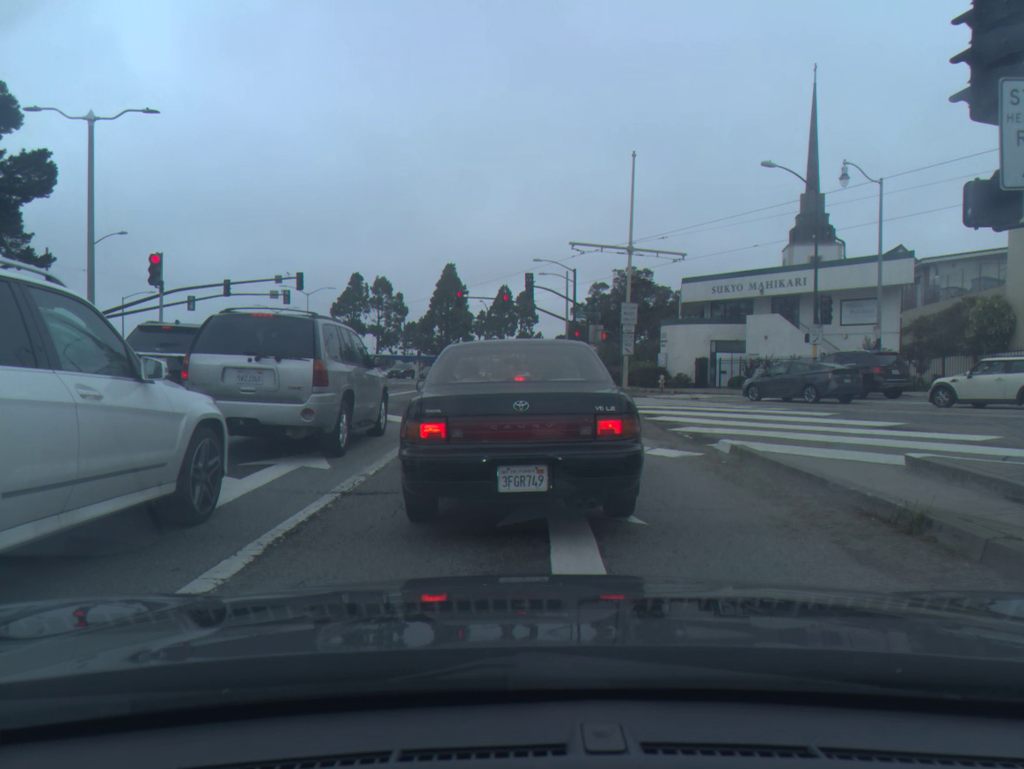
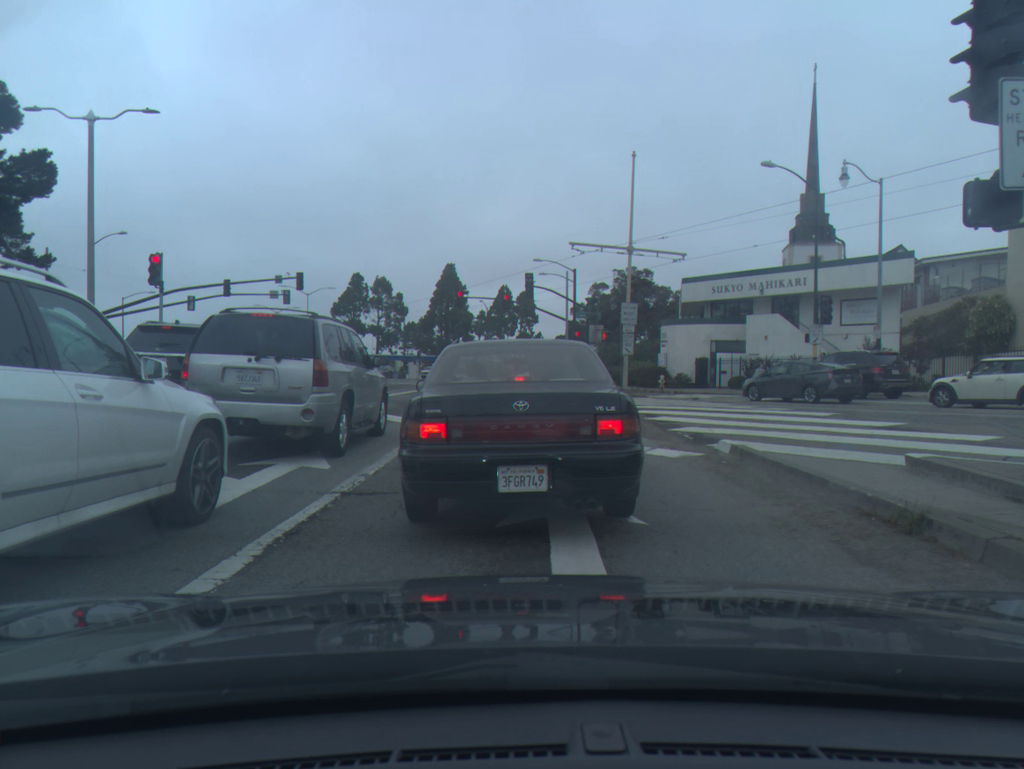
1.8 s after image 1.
(-0.1, +0.1) m; 0°
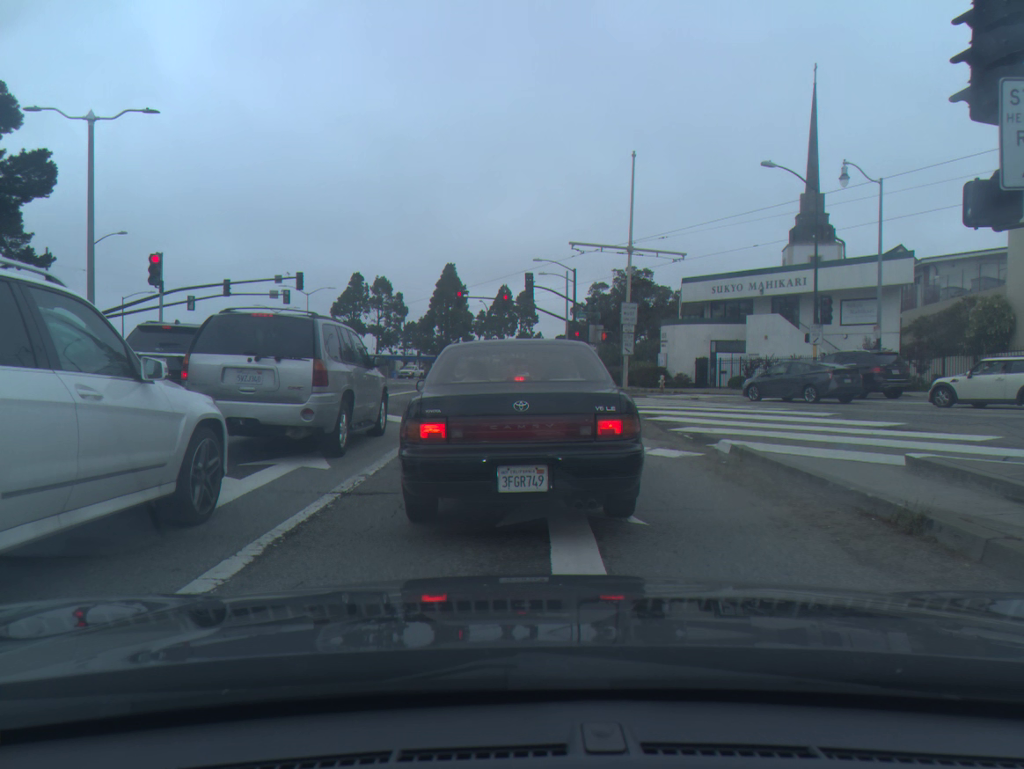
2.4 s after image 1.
(0.0, 0.0) m; 0°
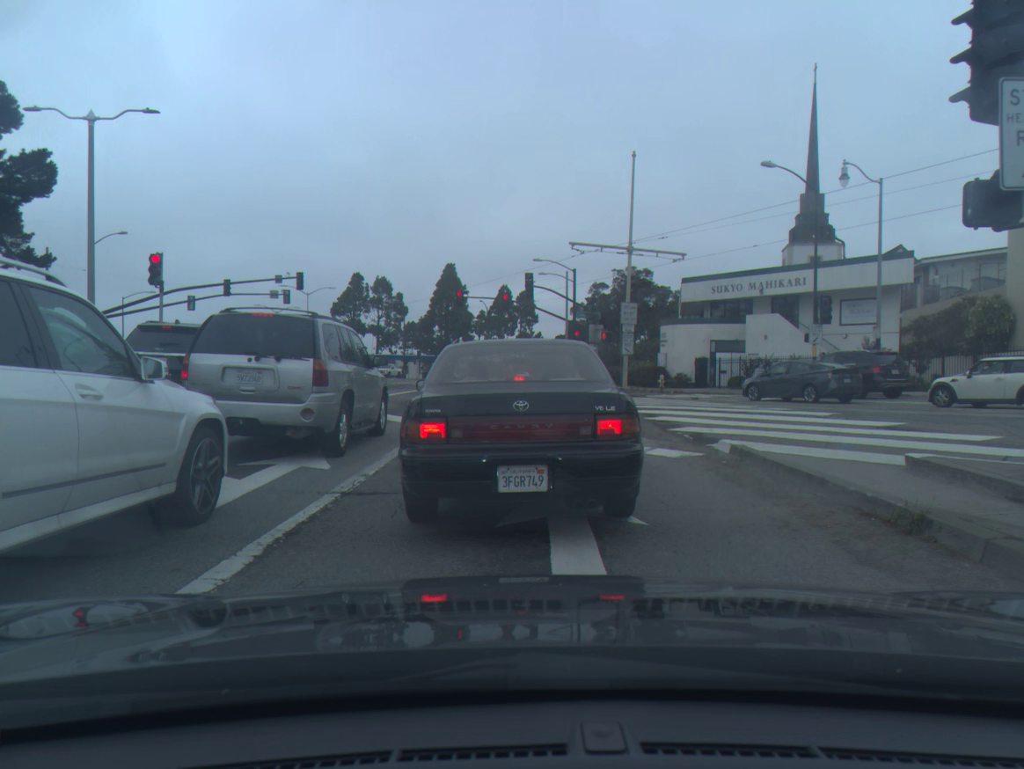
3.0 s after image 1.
(0.0, 0.0) m; 0°
